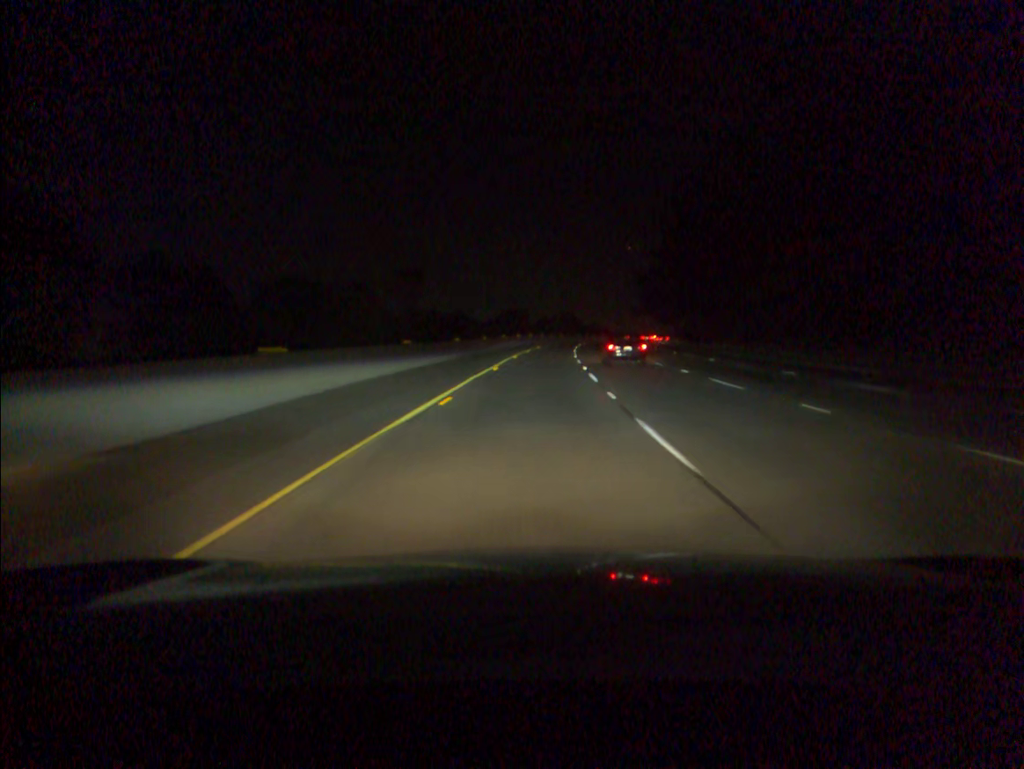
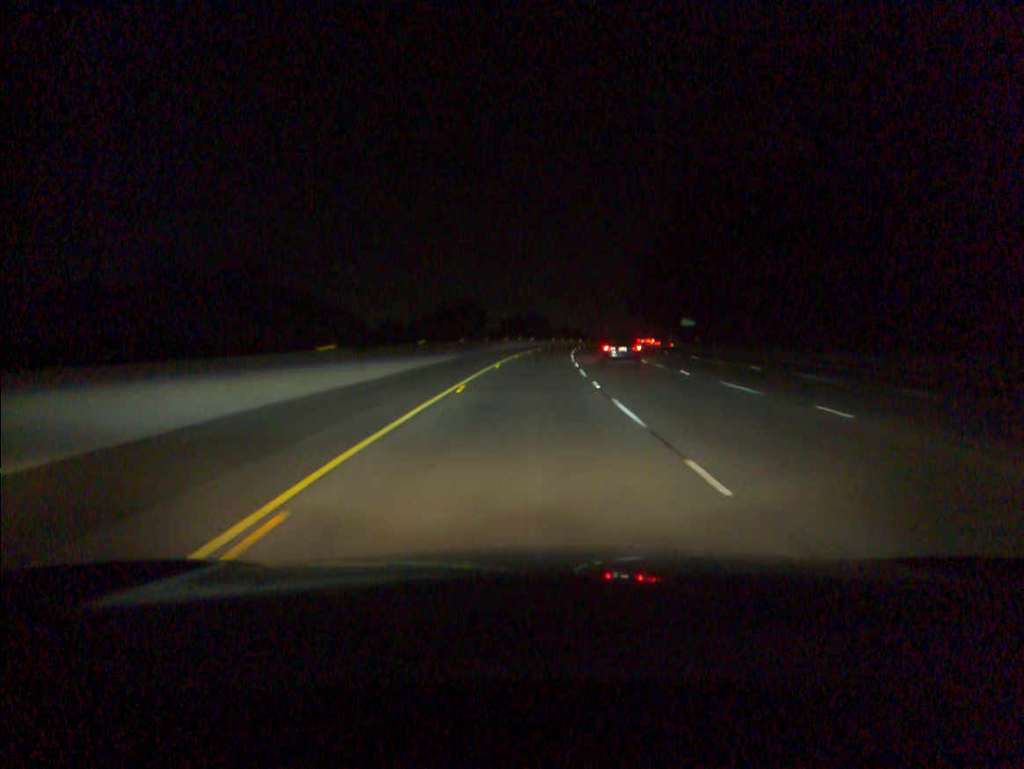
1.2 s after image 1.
(+1.0, +39.9) m; +3°
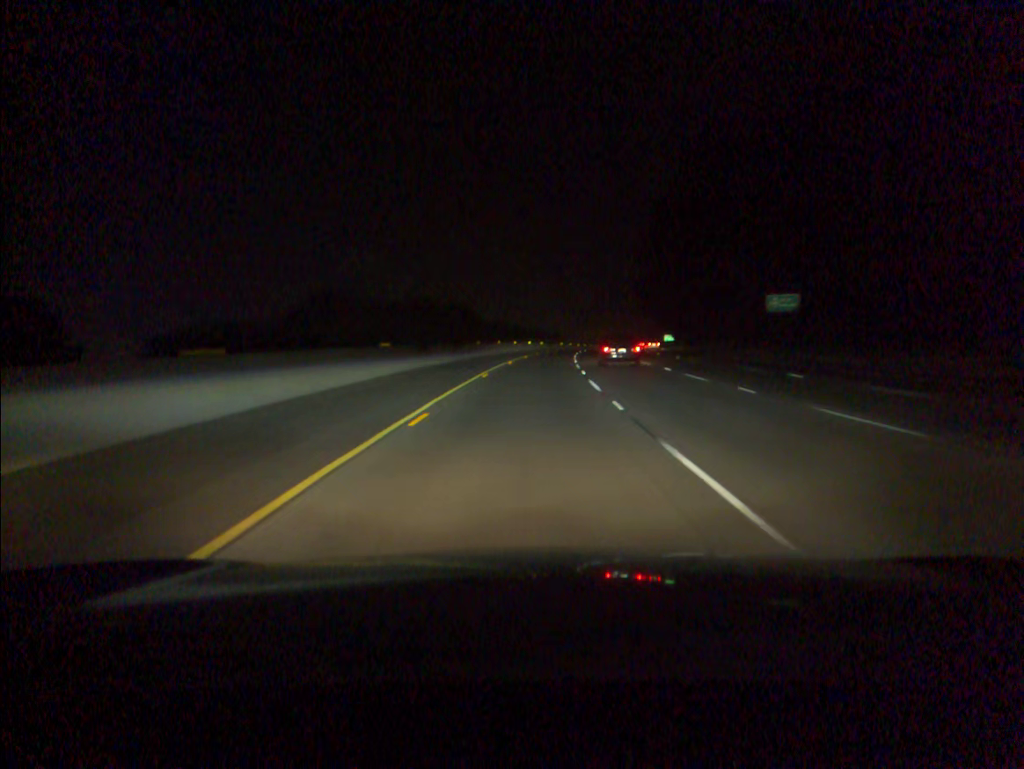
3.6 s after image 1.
(+3.2, +79.7) m; +5°
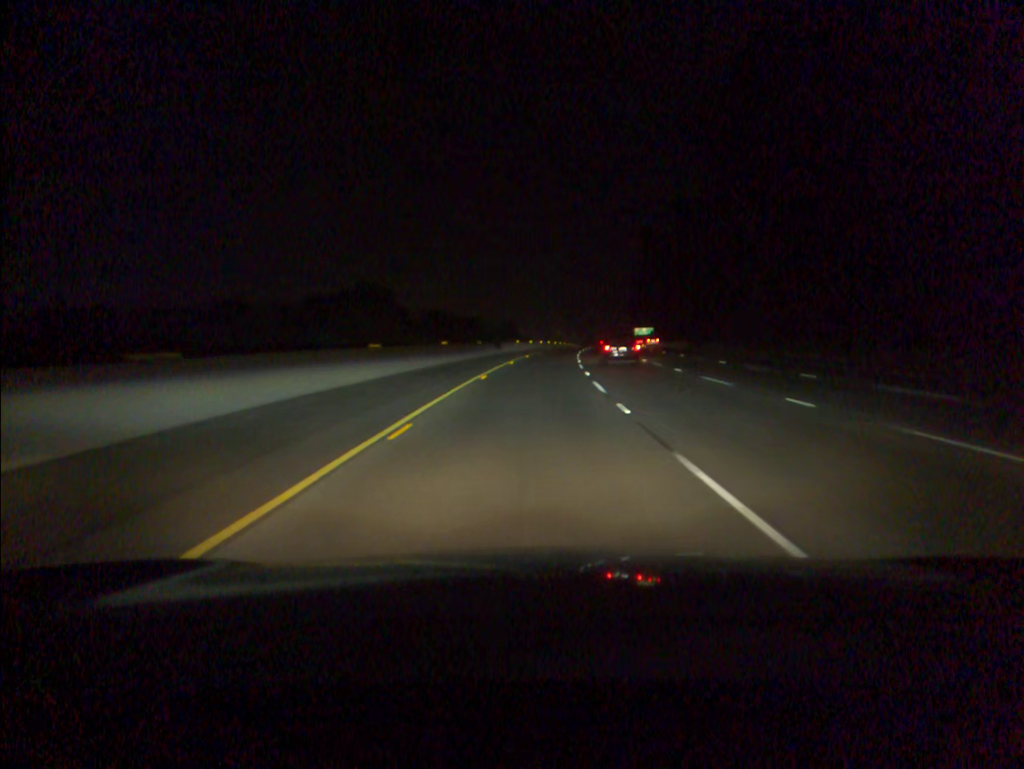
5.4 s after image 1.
(+2.1, +59.9) m; +4°
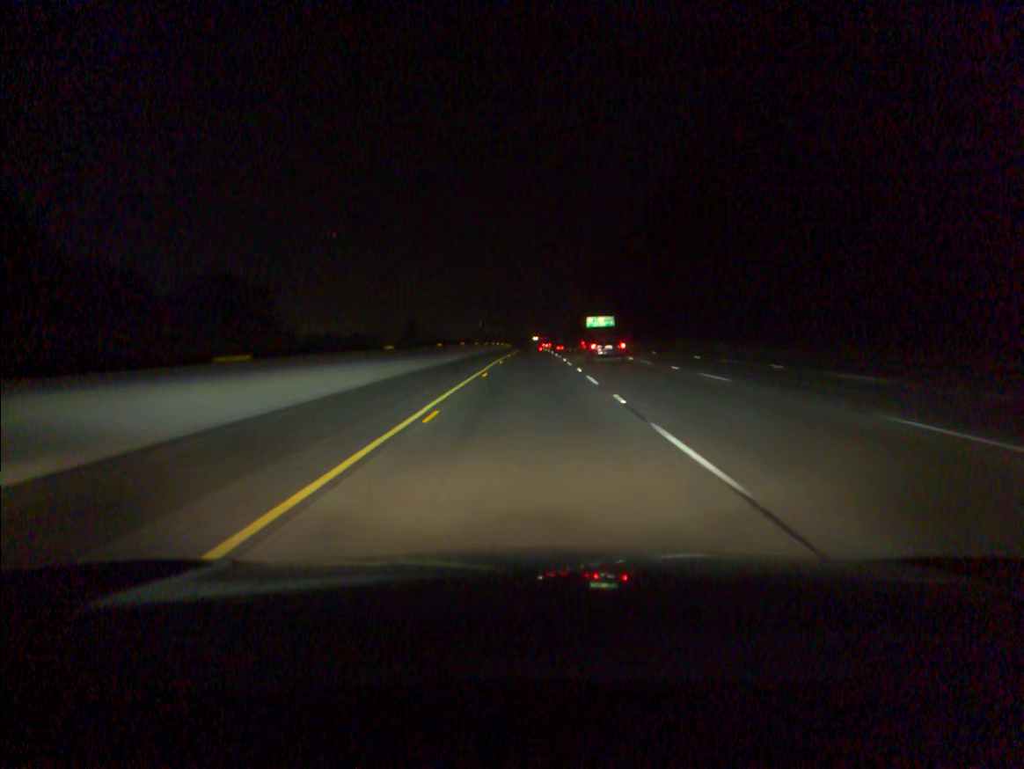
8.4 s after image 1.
(+5.6, +99.7) m; +6°
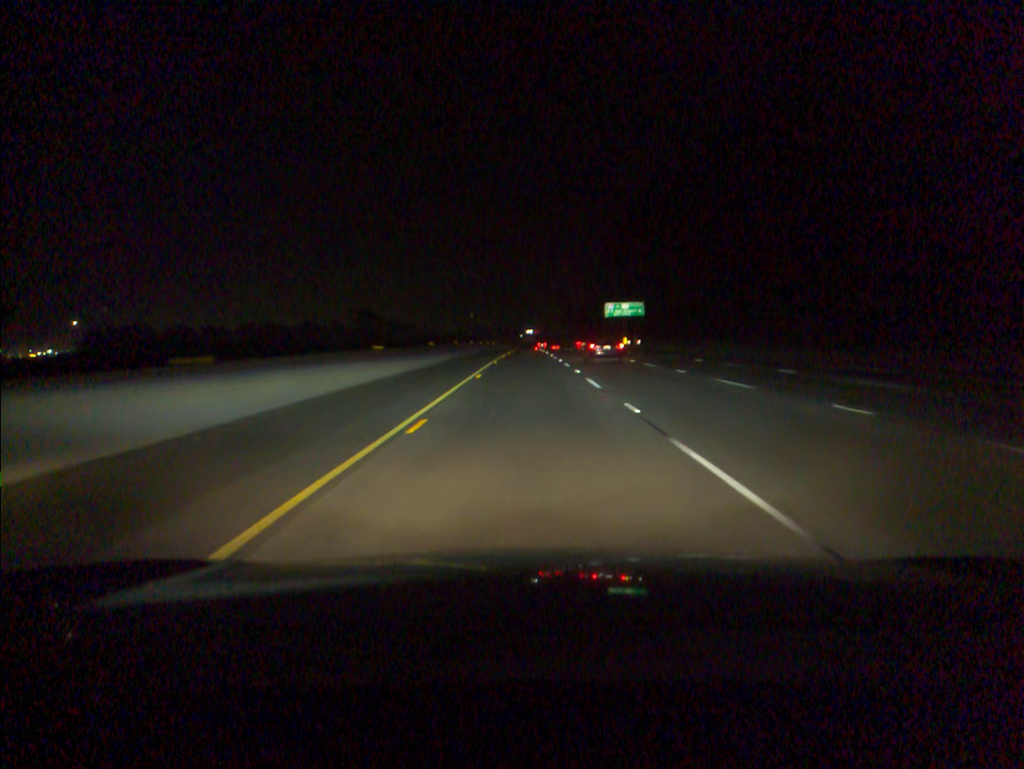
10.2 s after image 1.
(+0.4, +59.8) m; +1°
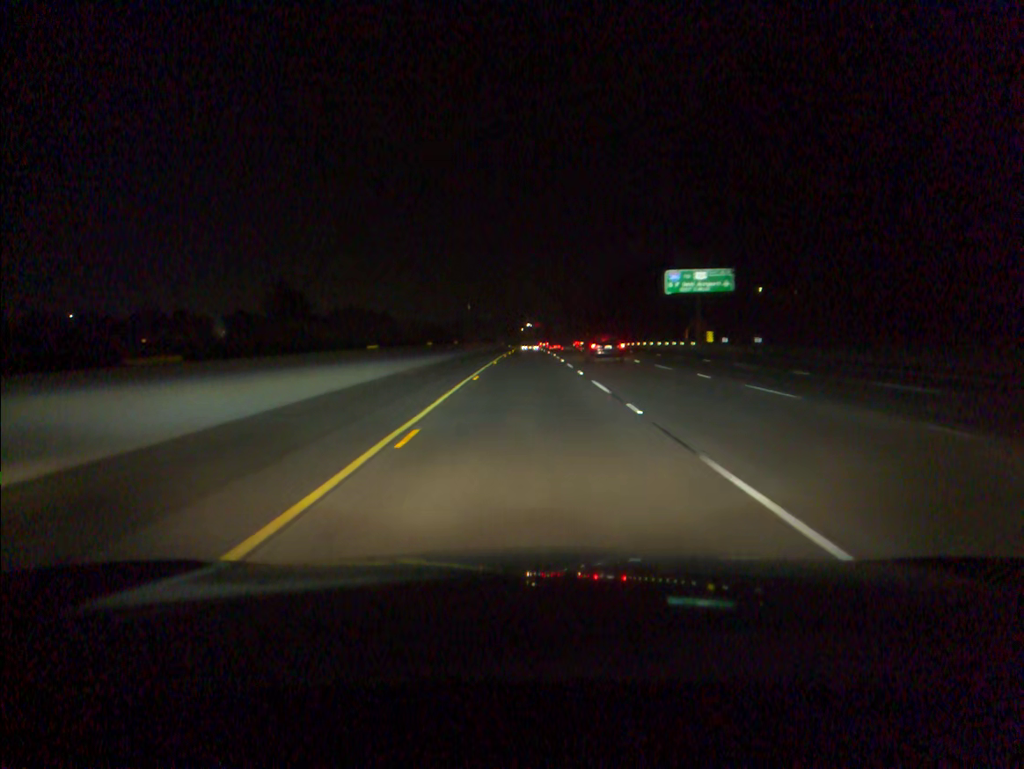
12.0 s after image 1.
(0.0, +59.9) m; 0°
